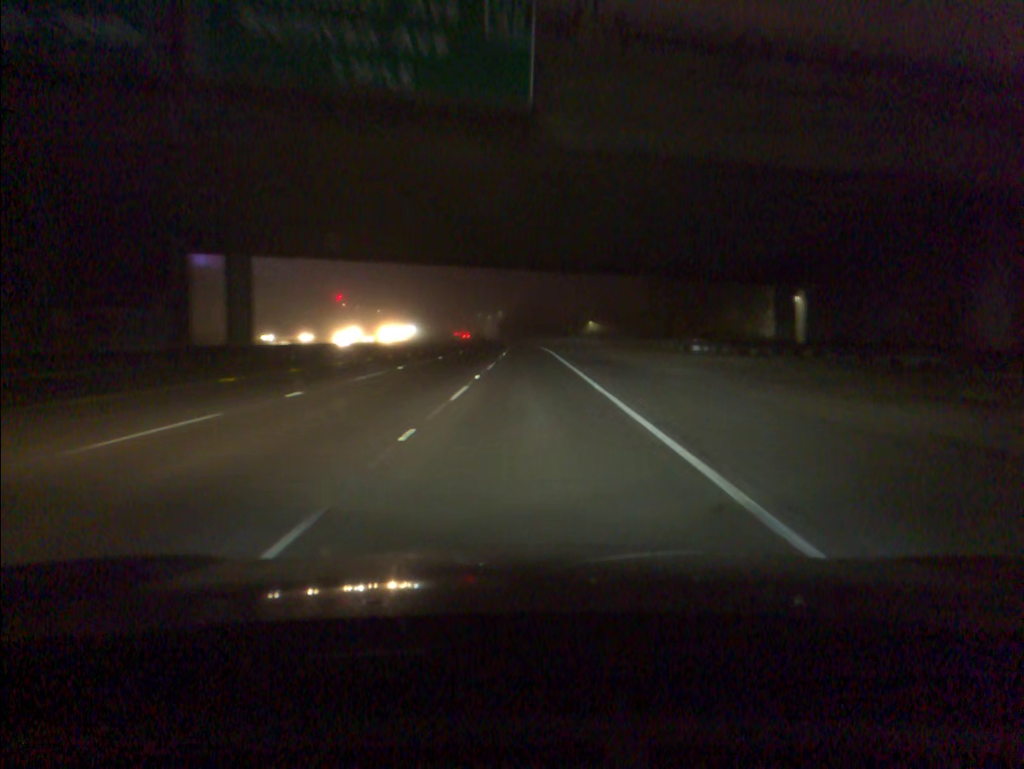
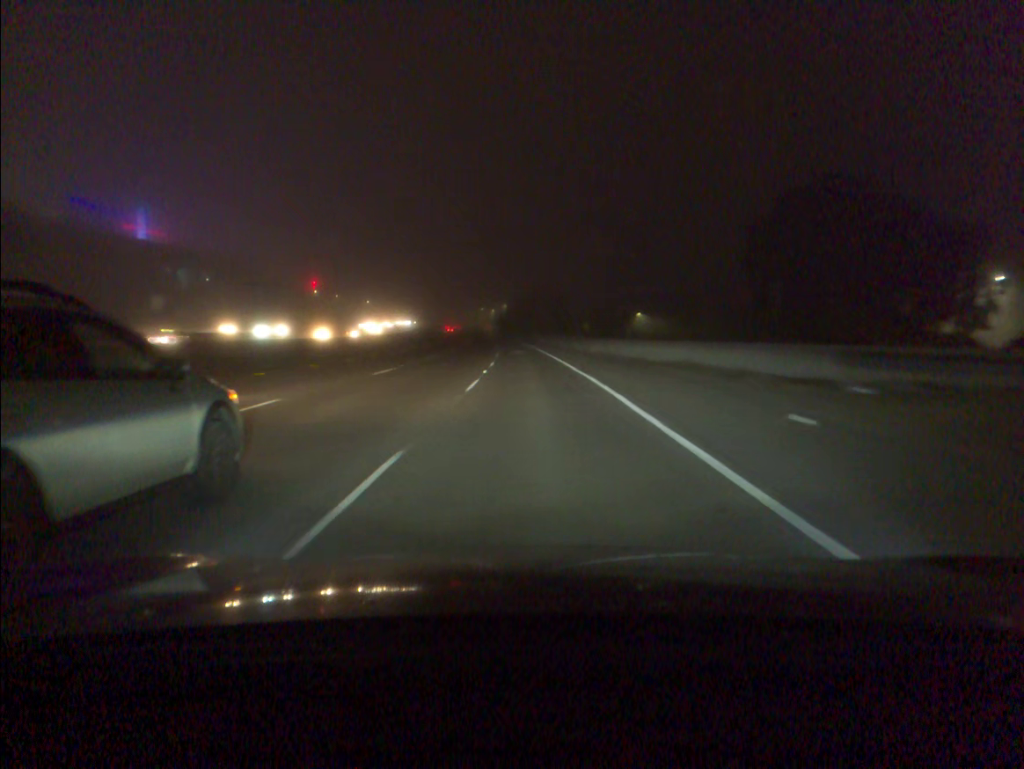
(-0.2, +55.0) m; -1°
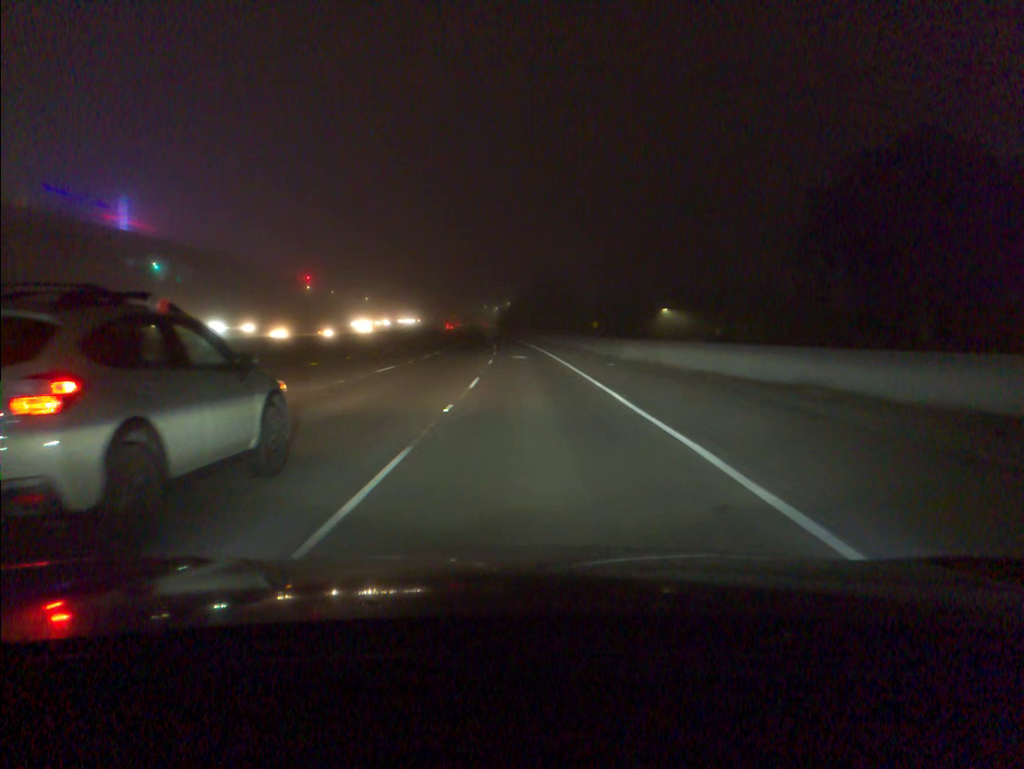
(0.0, +13.8) m; 0°
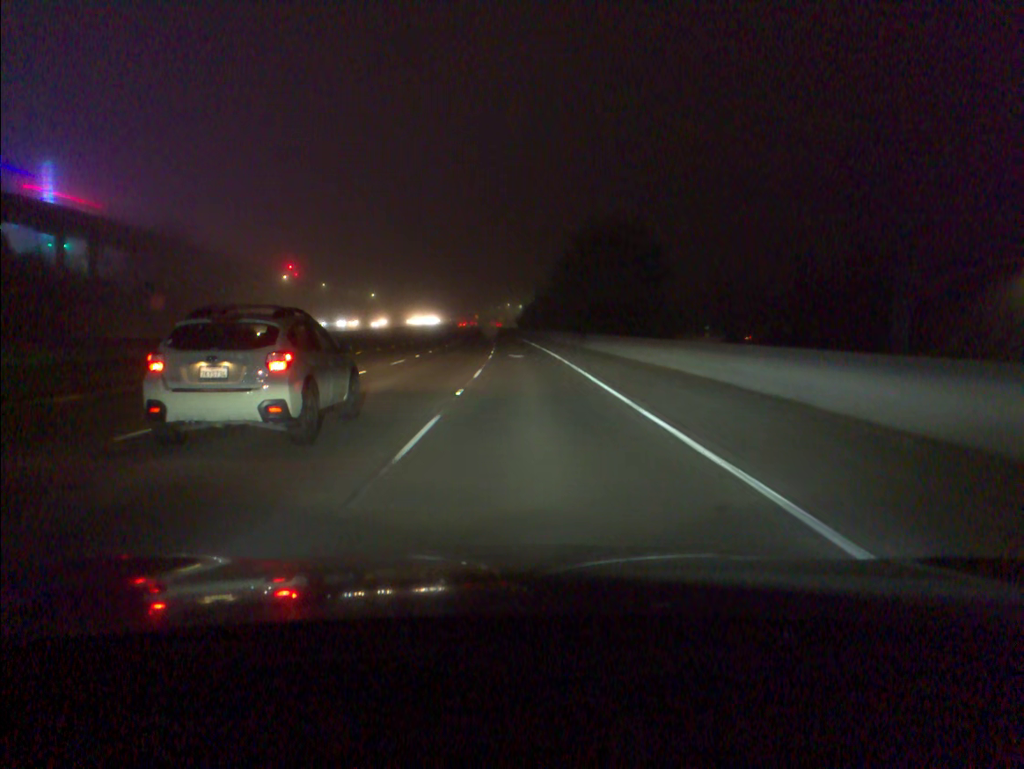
(-0.9, +54.9) m; -2°
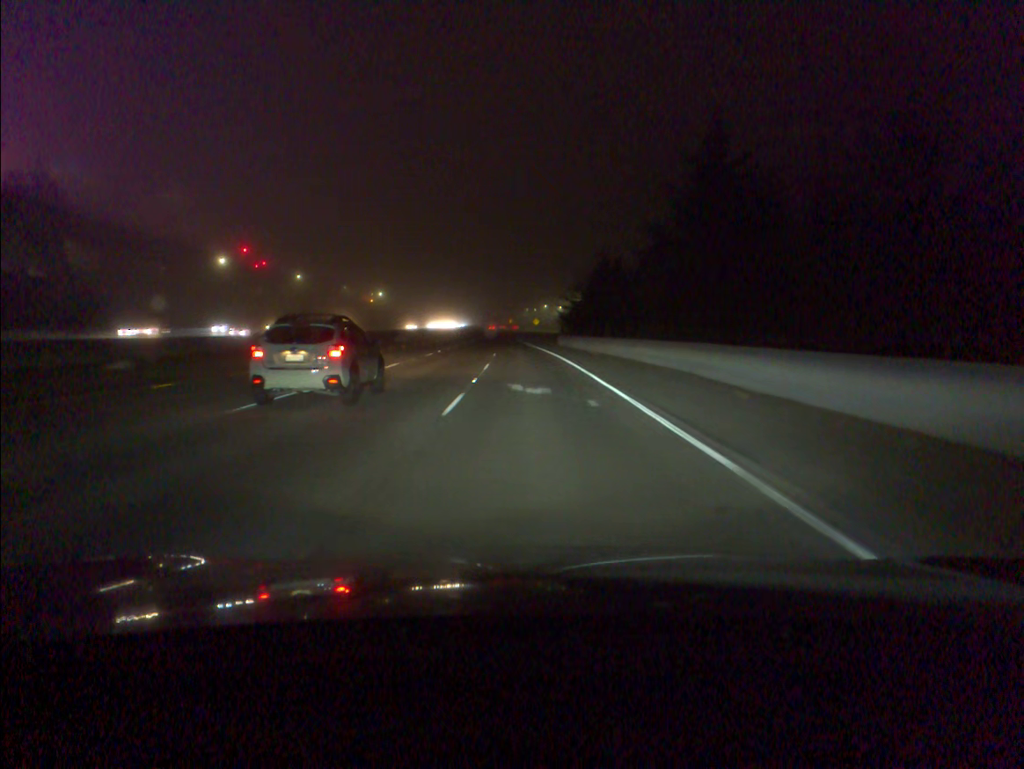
(-1.5, +68.4) m; -3°
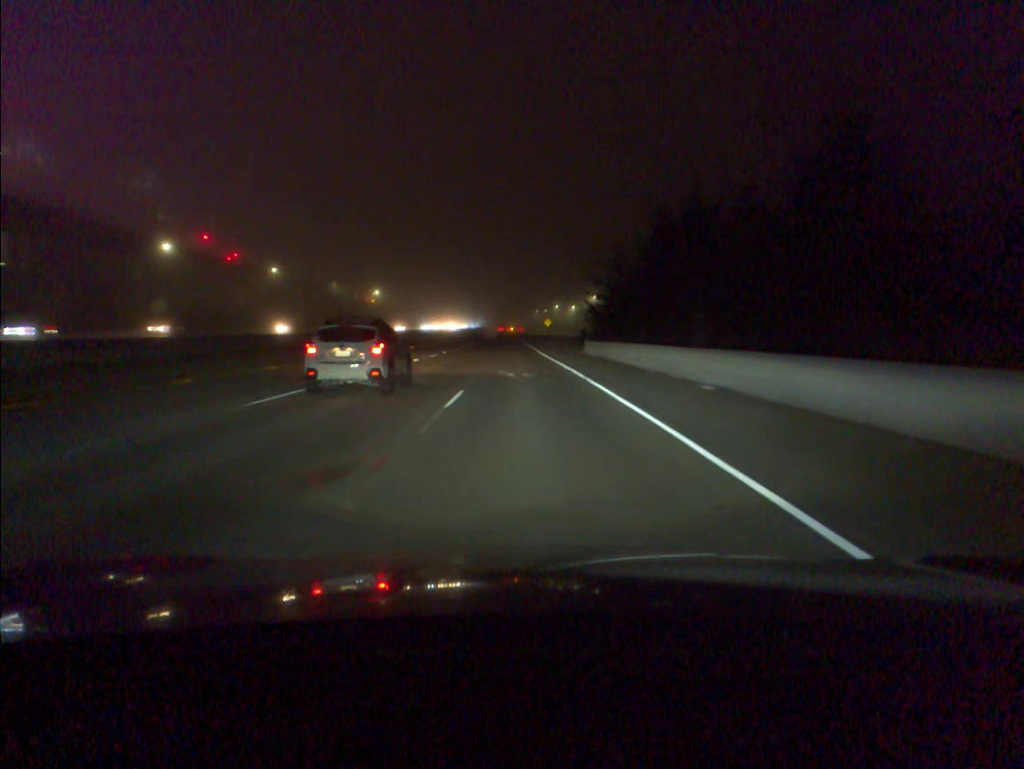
(-0.2, +27.4) m; -1°
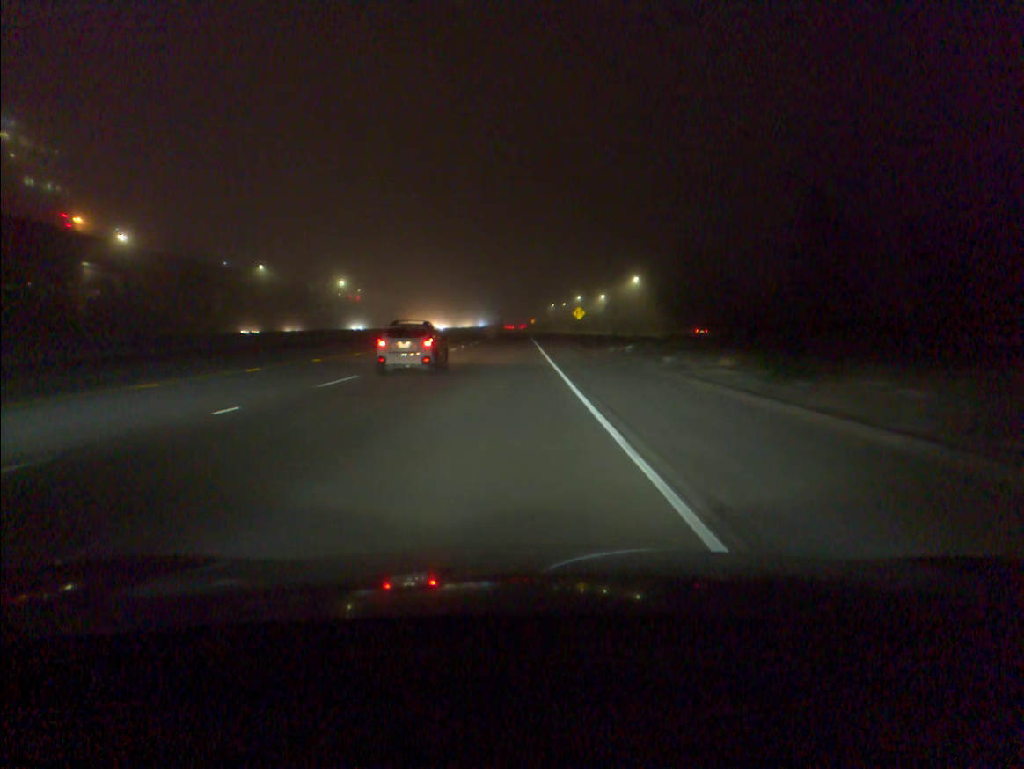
(-0.6, +68.8) m; -1°
